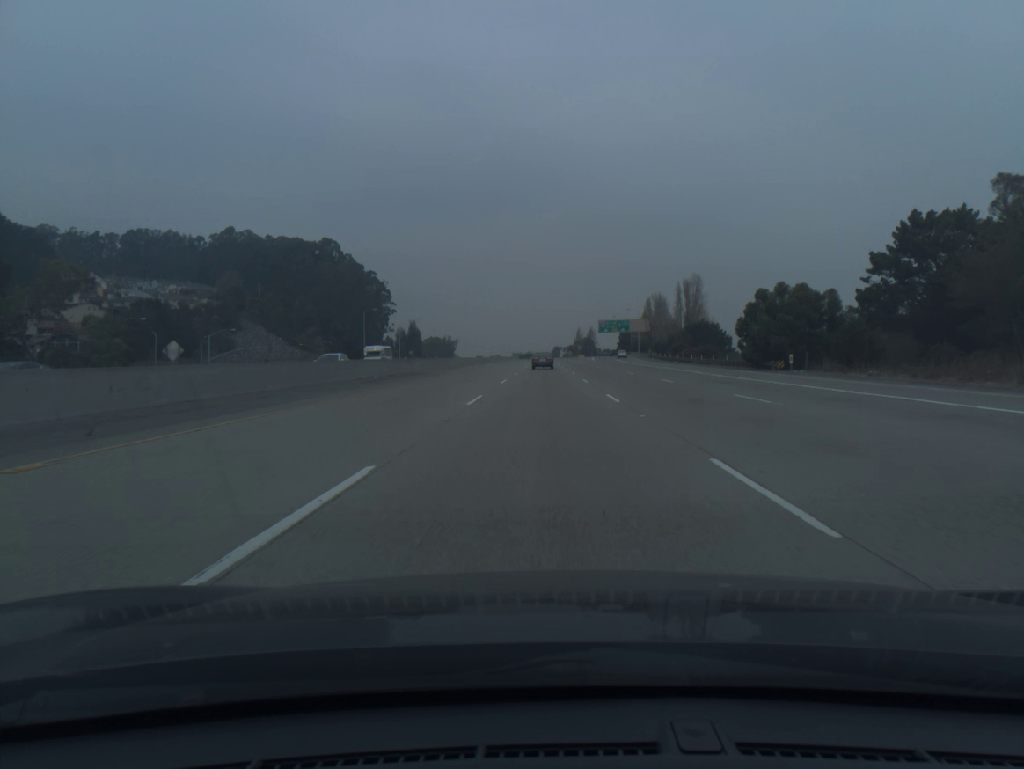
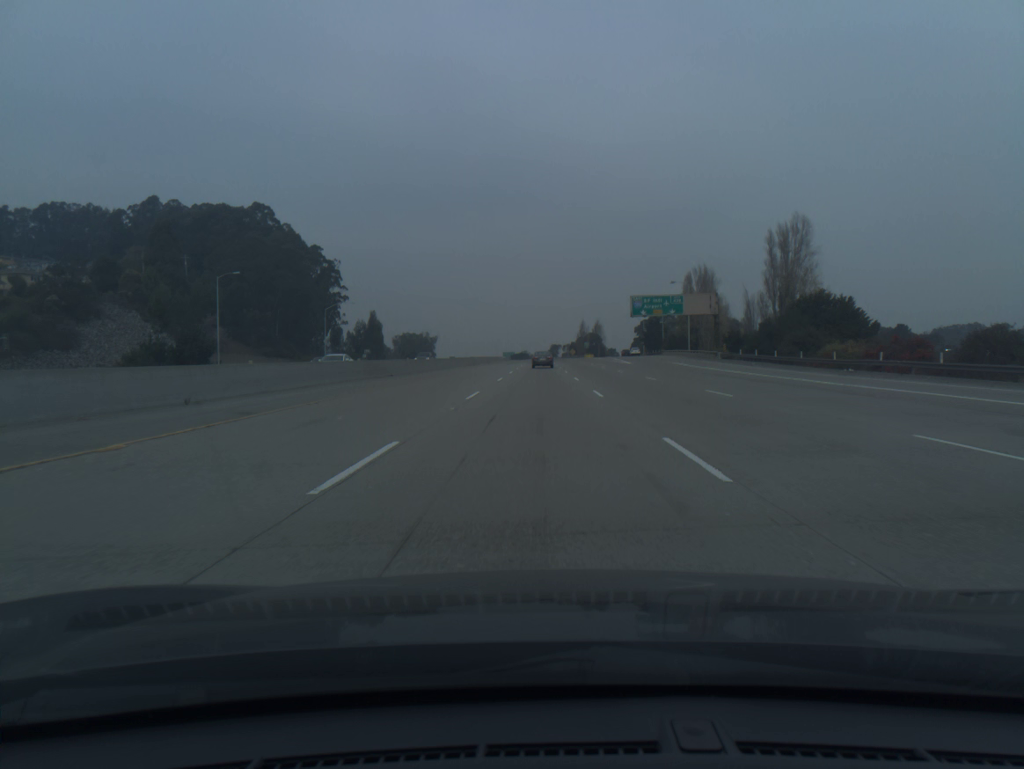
(+0.3, +70.9) m; 0°
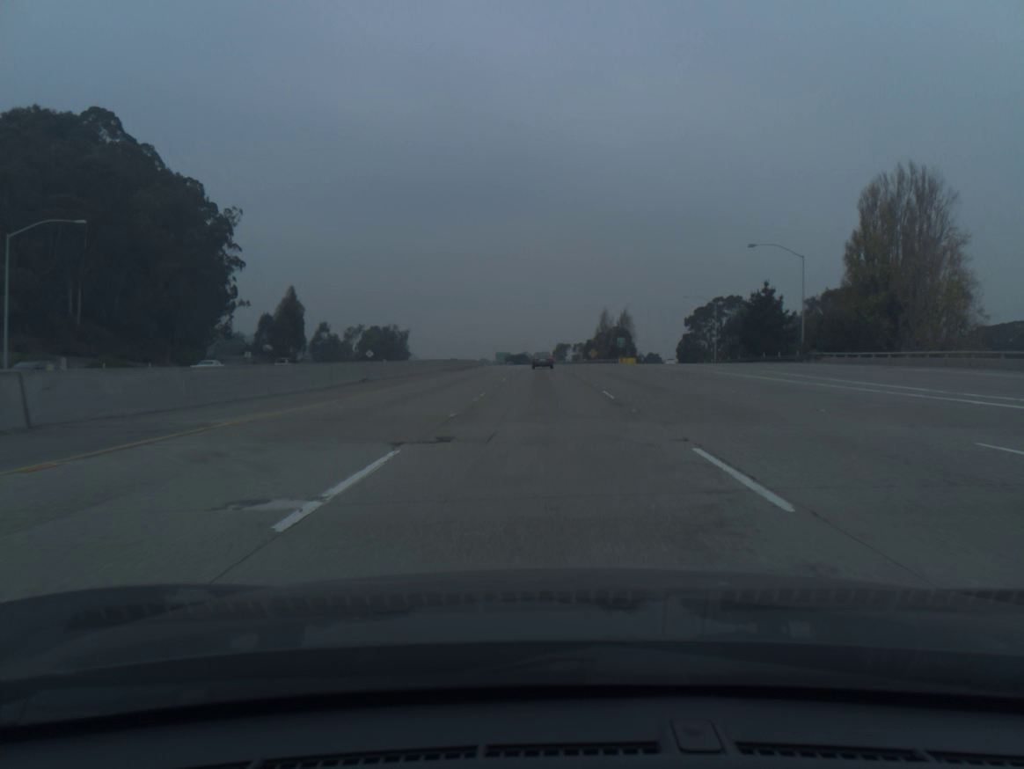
(-0.3, +89.0) m; 0°
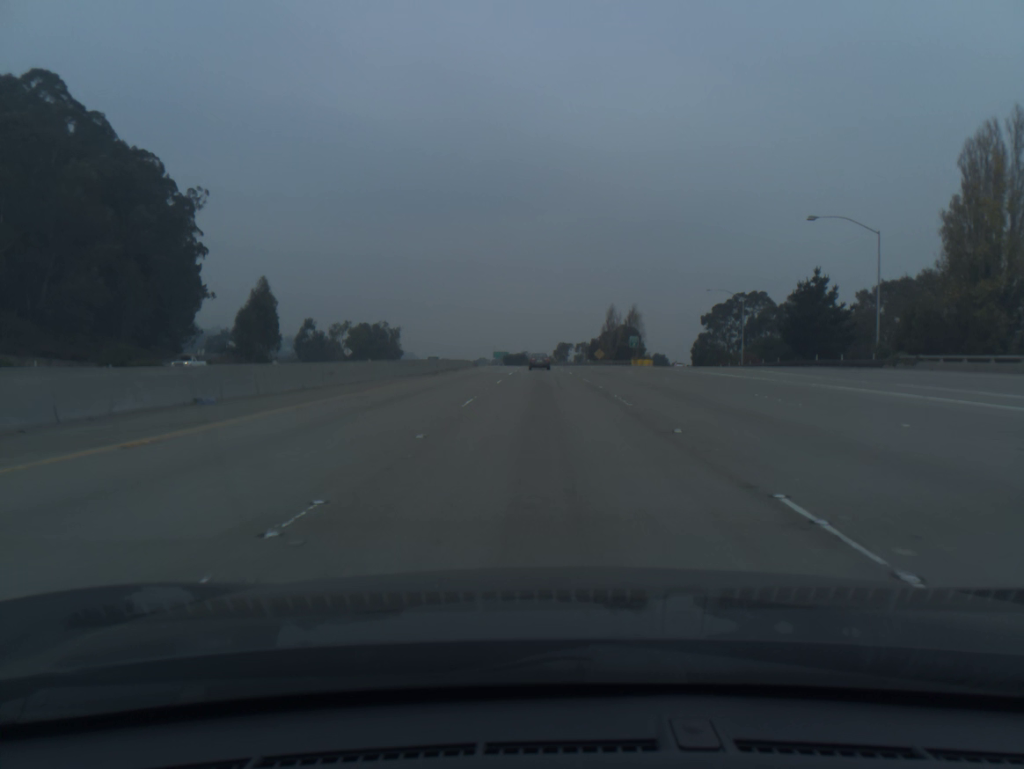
(0.0, +17.8) m; 0°
